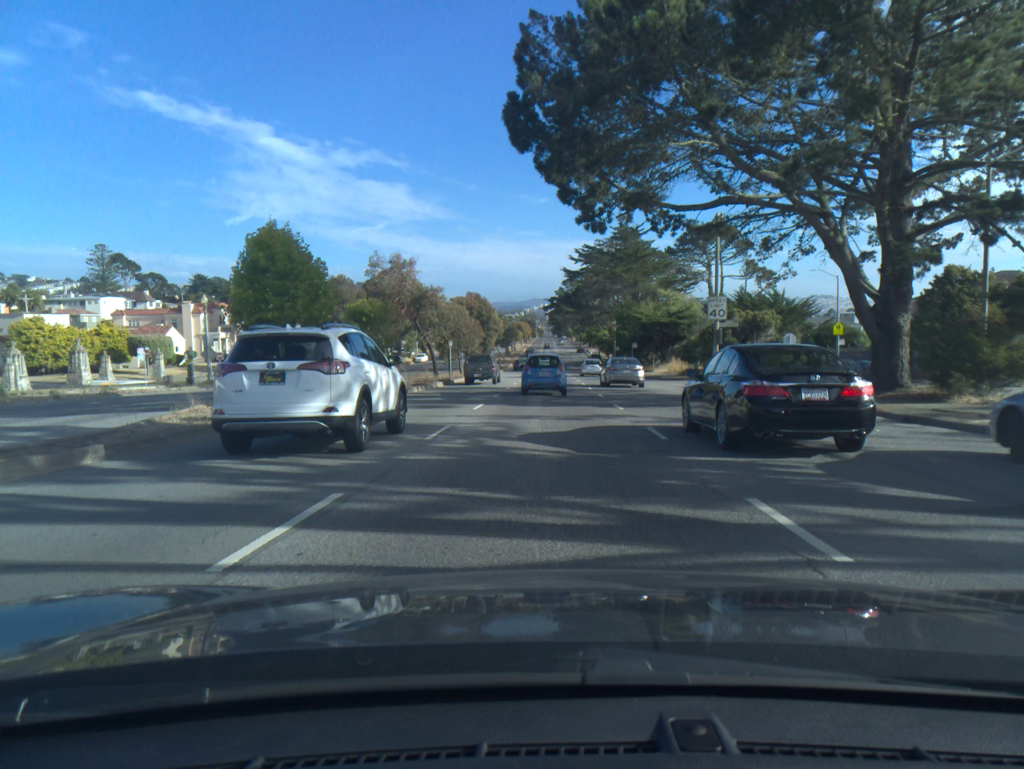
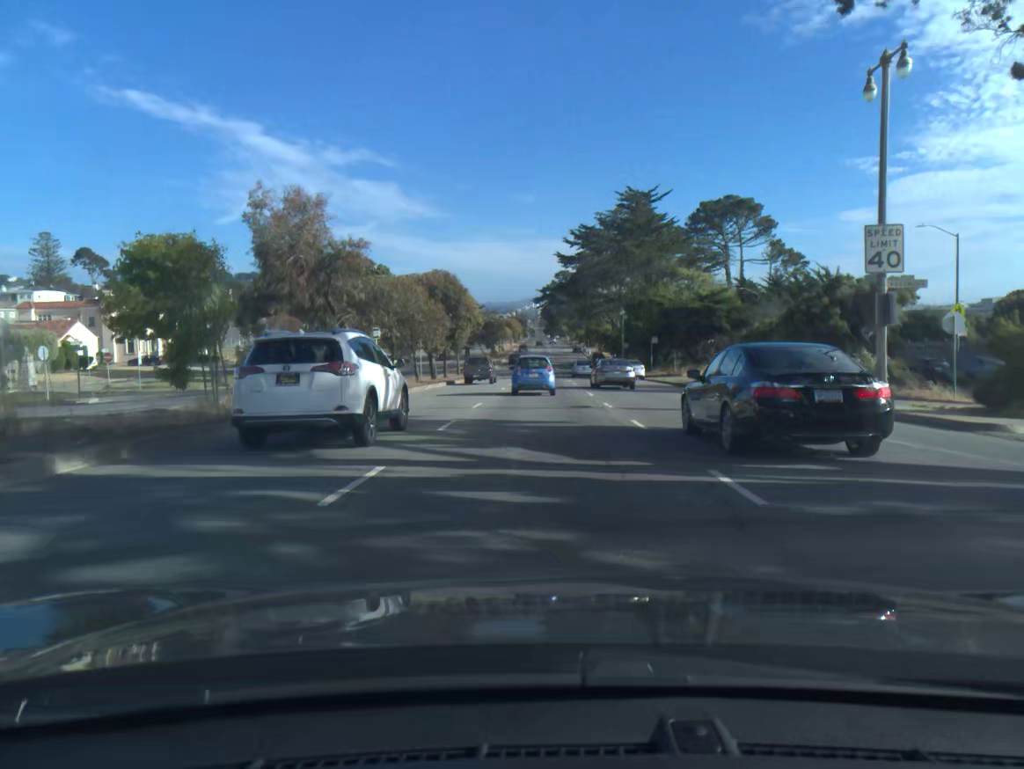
(+0.2, +20.1) m; +1°
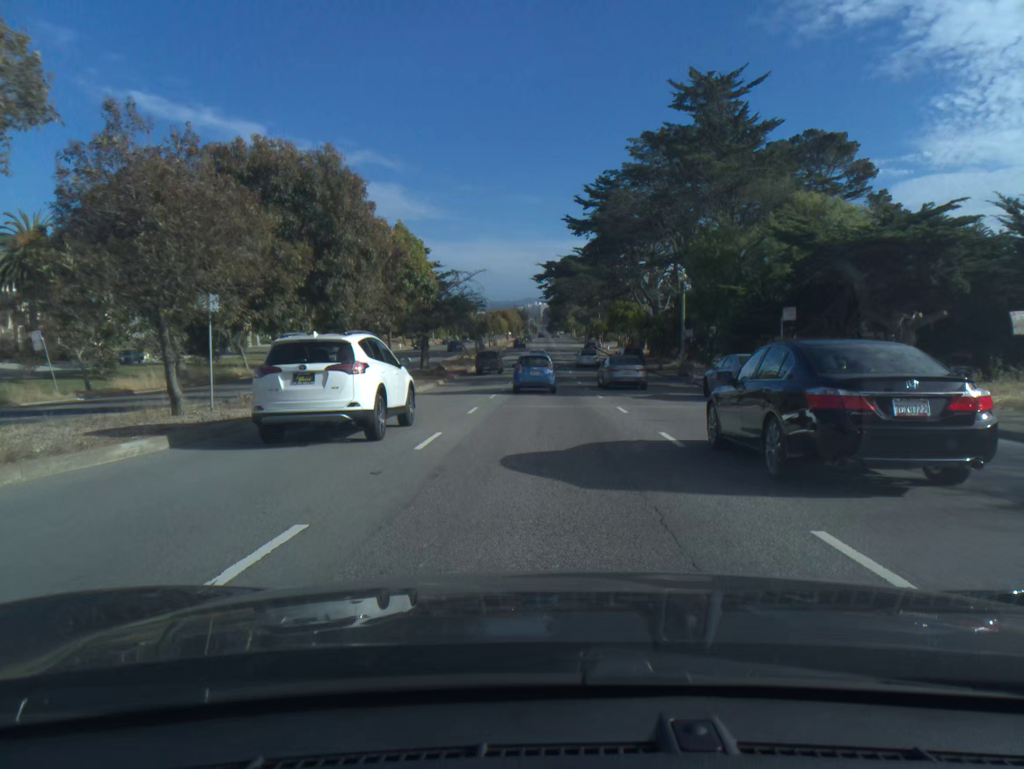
(-0.1, +32.6) m; 0°
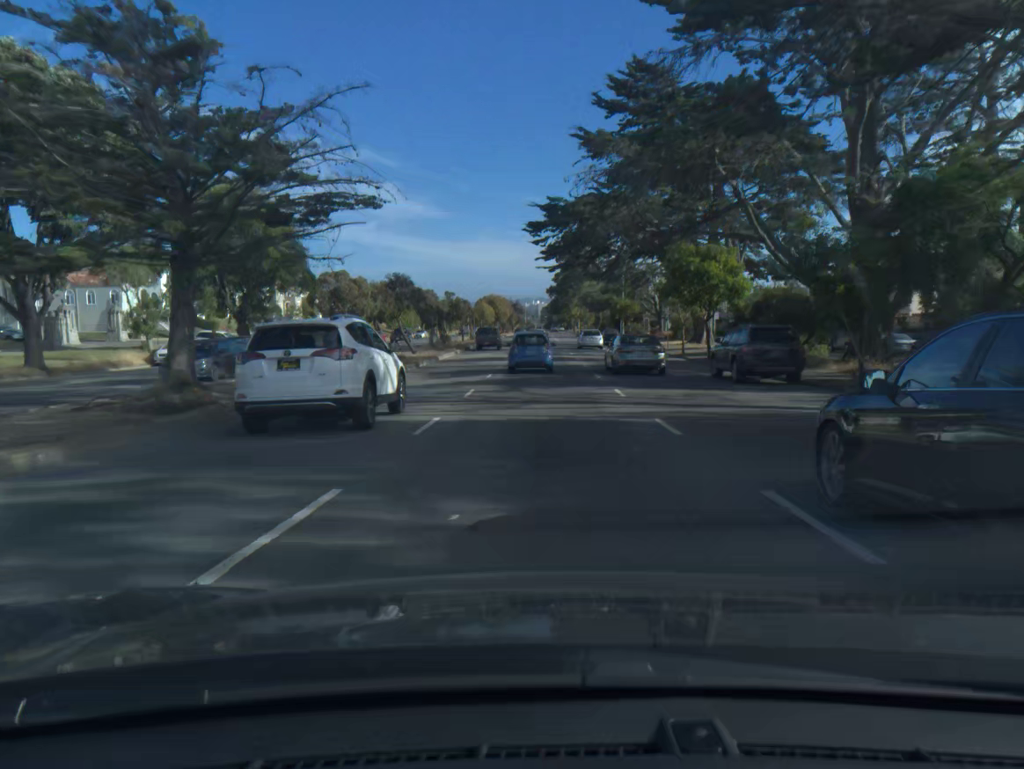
(+0.1, +35.6) m; 0°
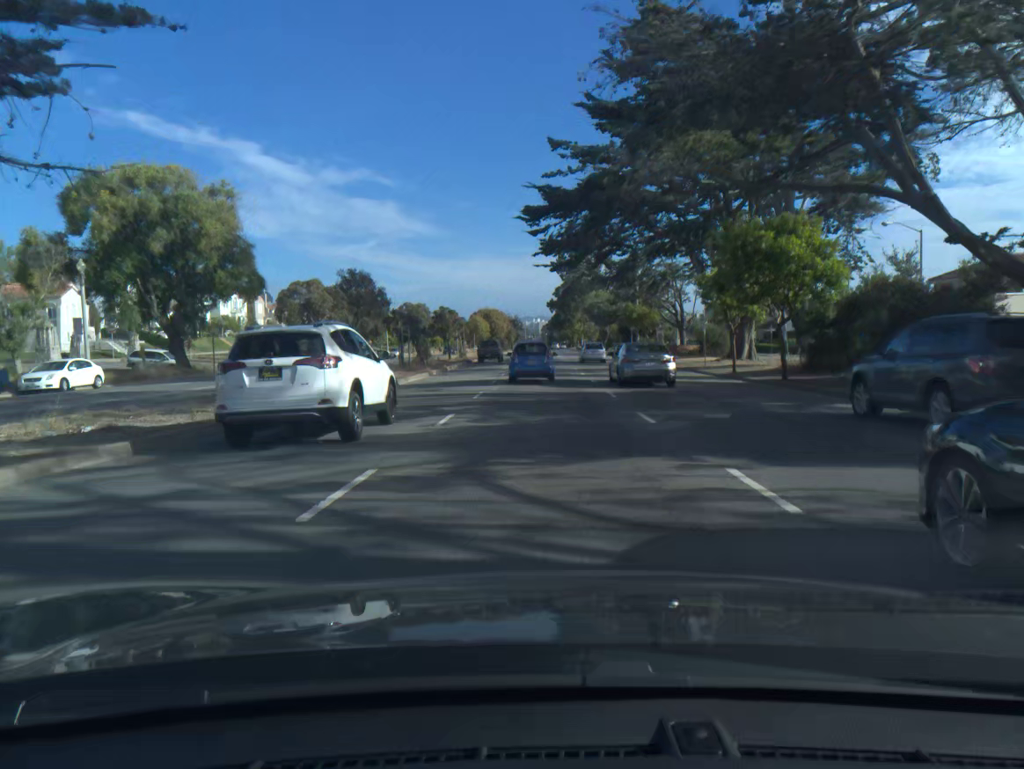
(0.0, +12.1) m; 0°
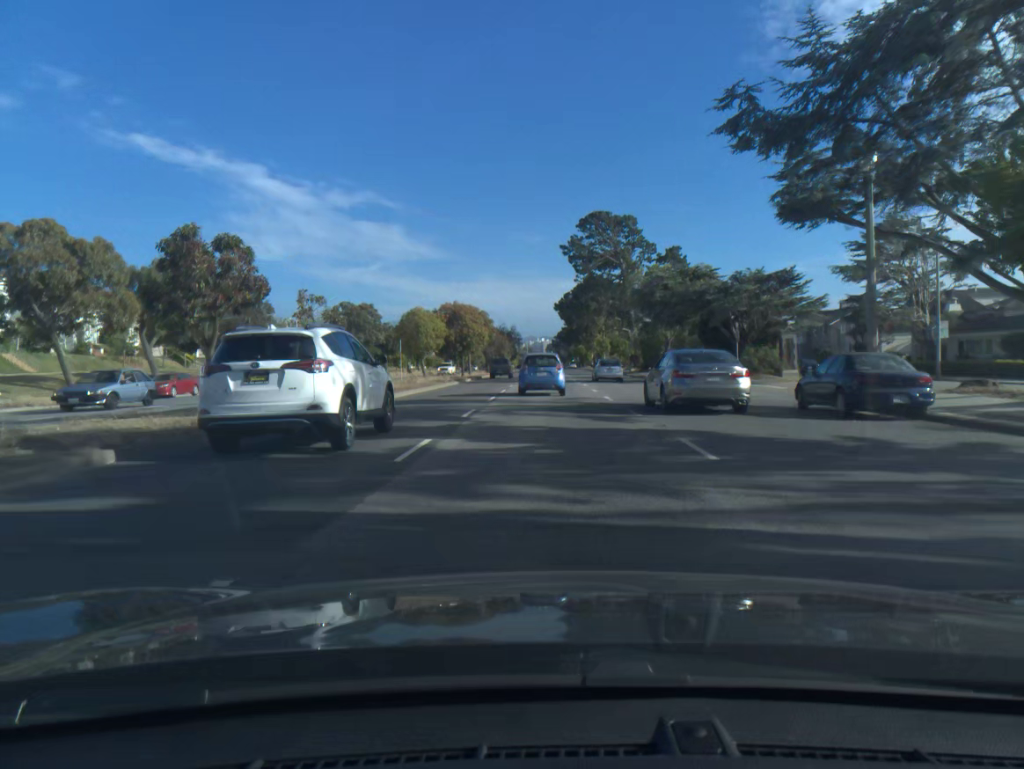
(-0.1, +48.3) m; 0°
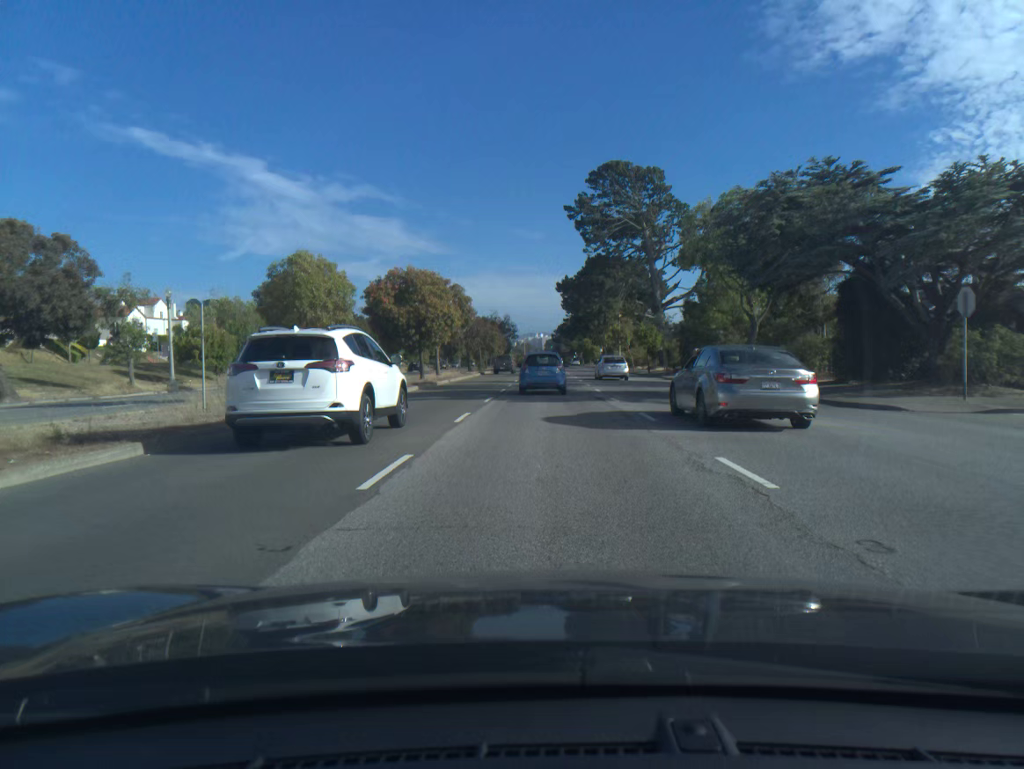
(0.0, +23.8) m; 0°
